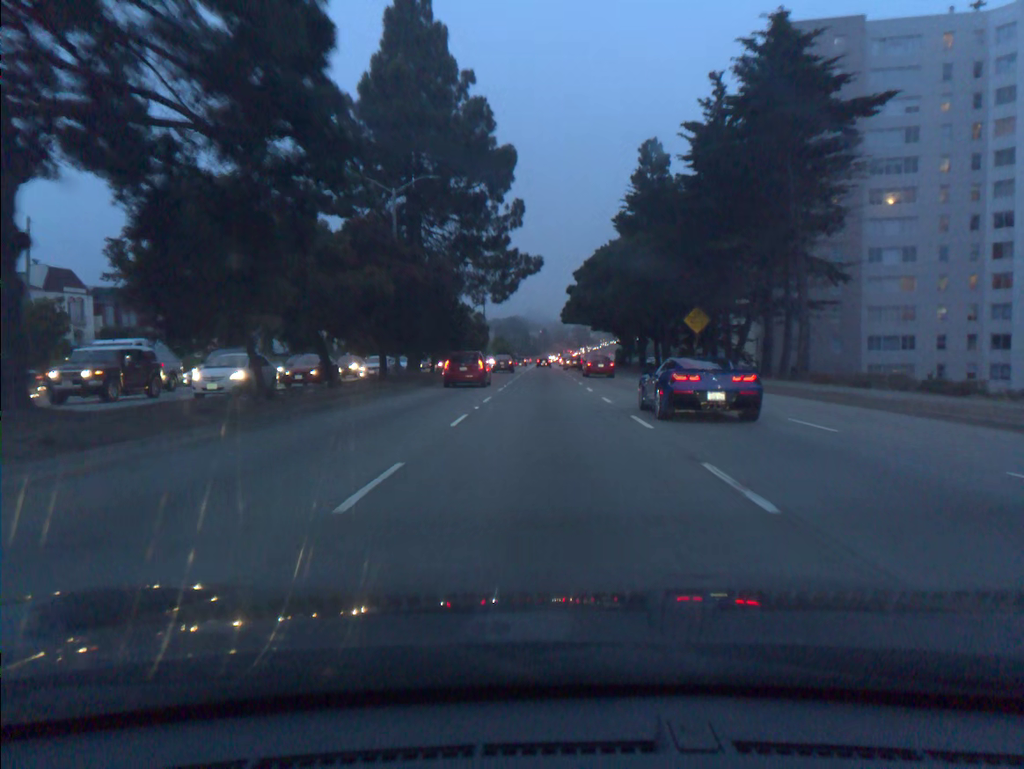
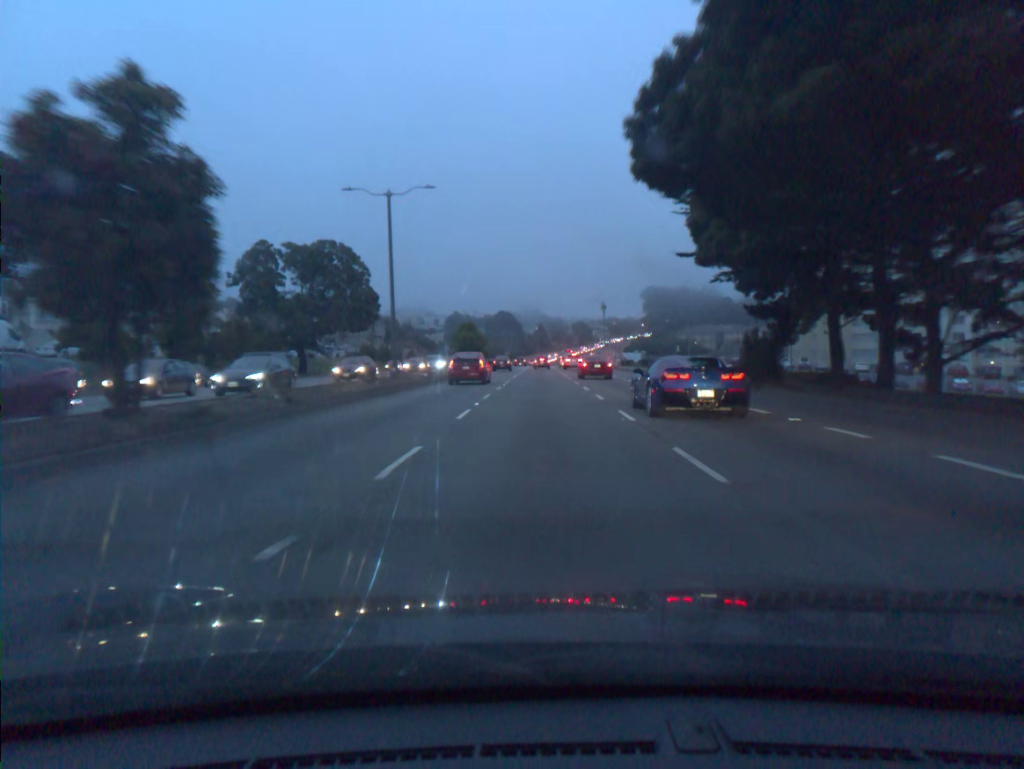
(+0.3, +57.5) m; 0°
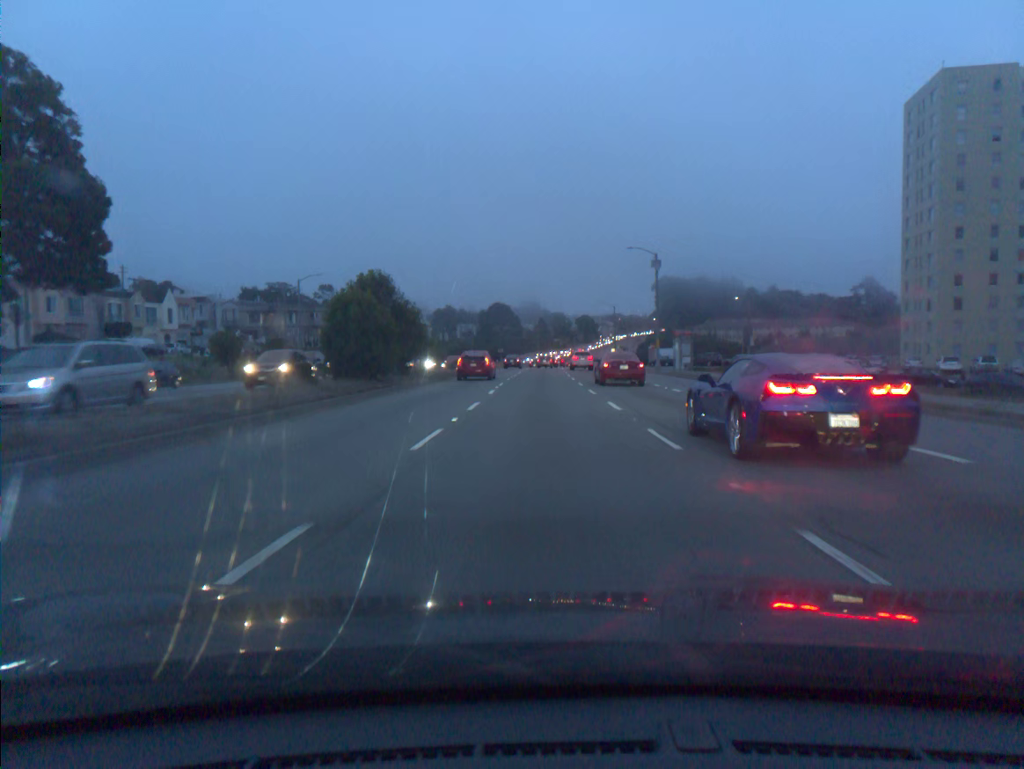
(0.0, +49.4) m; 0°
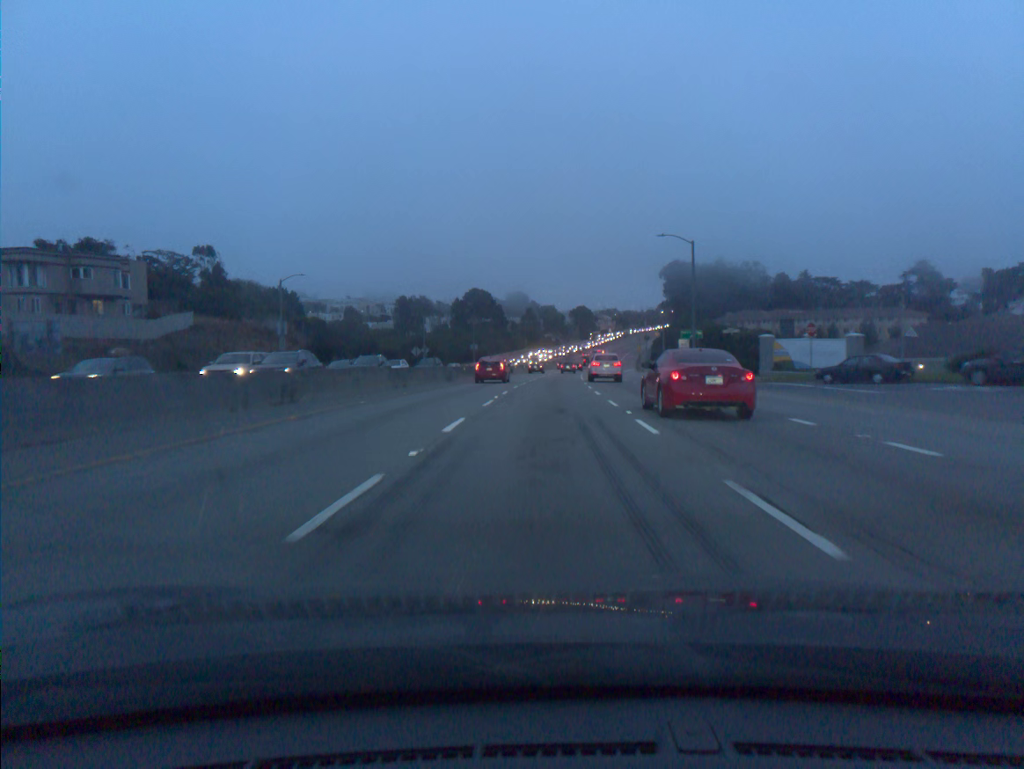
(+0.2, +64.3) m; +1°
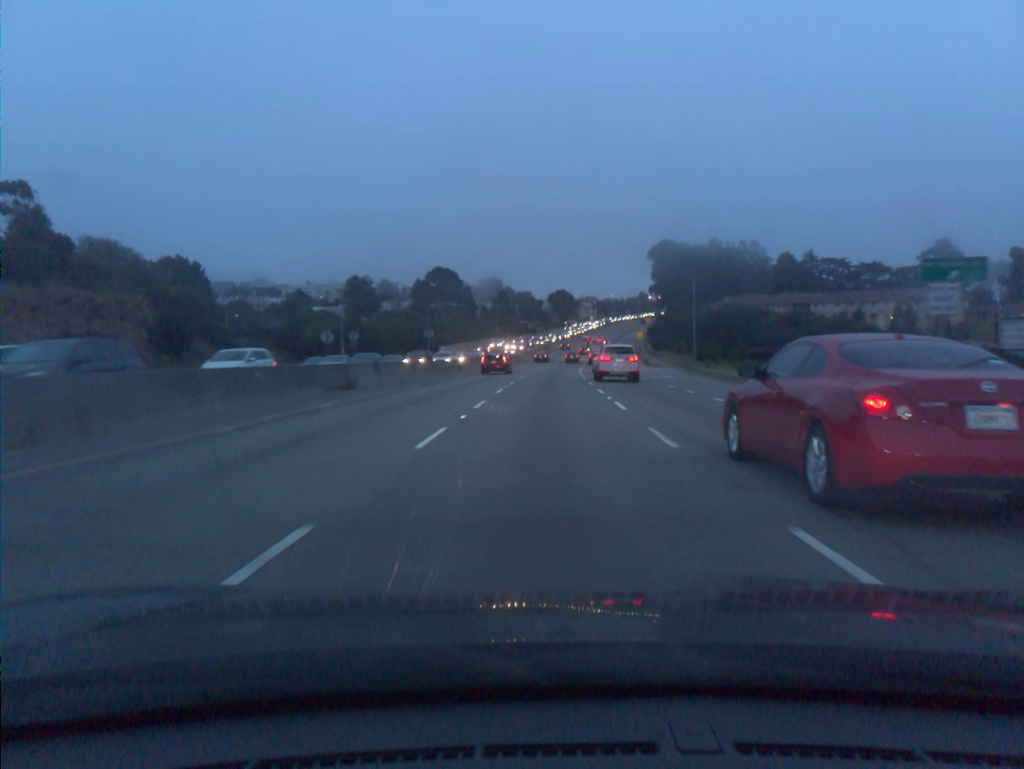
(+0.6, +39.1) m; +2°
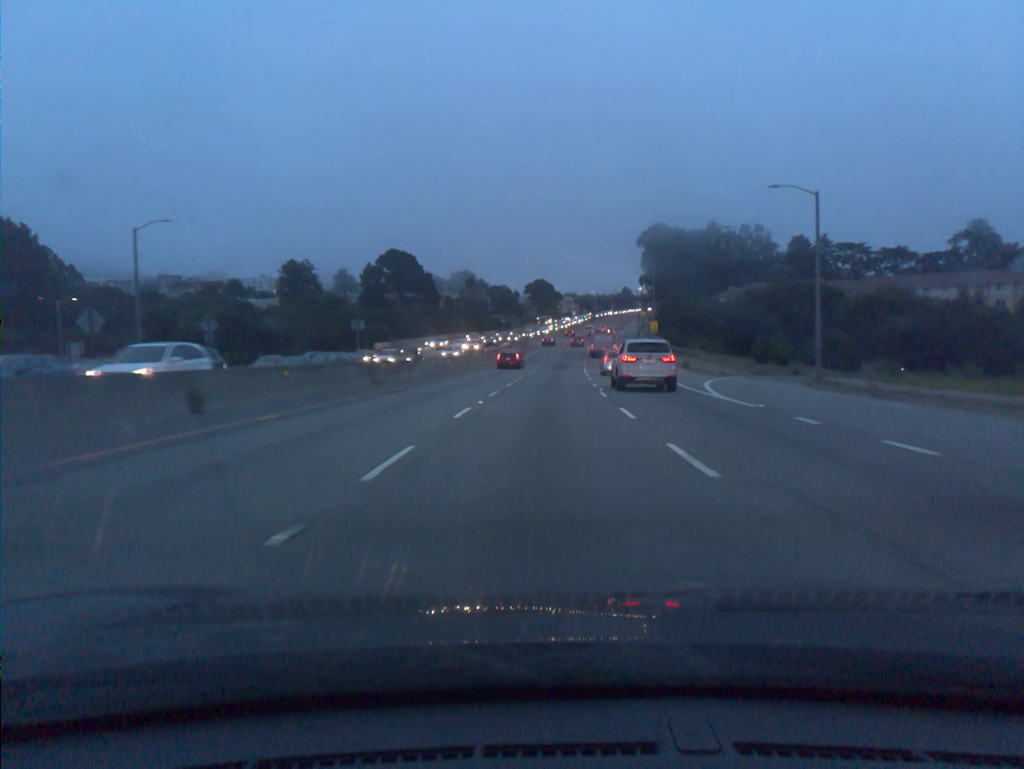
(+0.6, +39.7) m; +2°
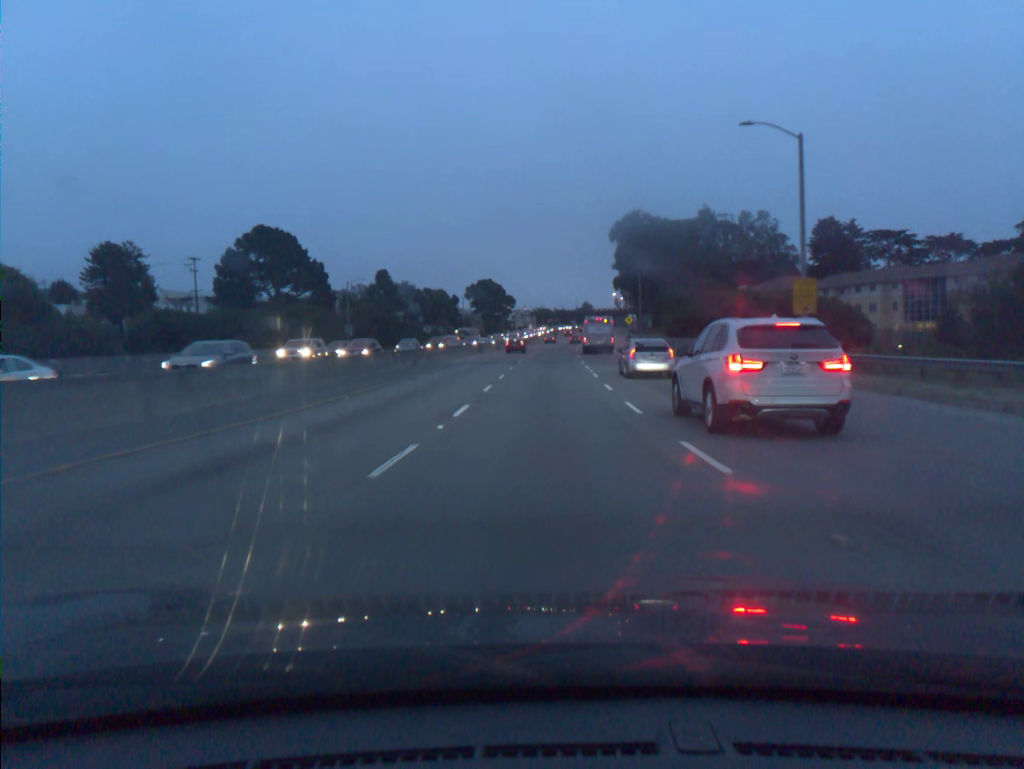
(+1.9, +66.0) m; +3°
